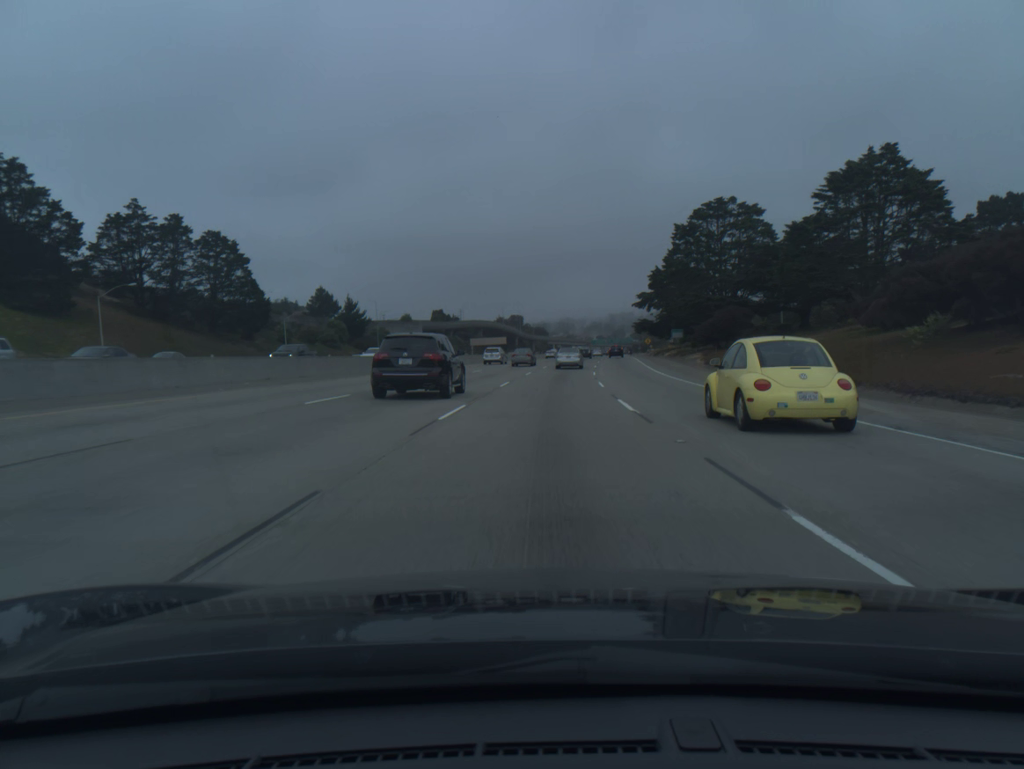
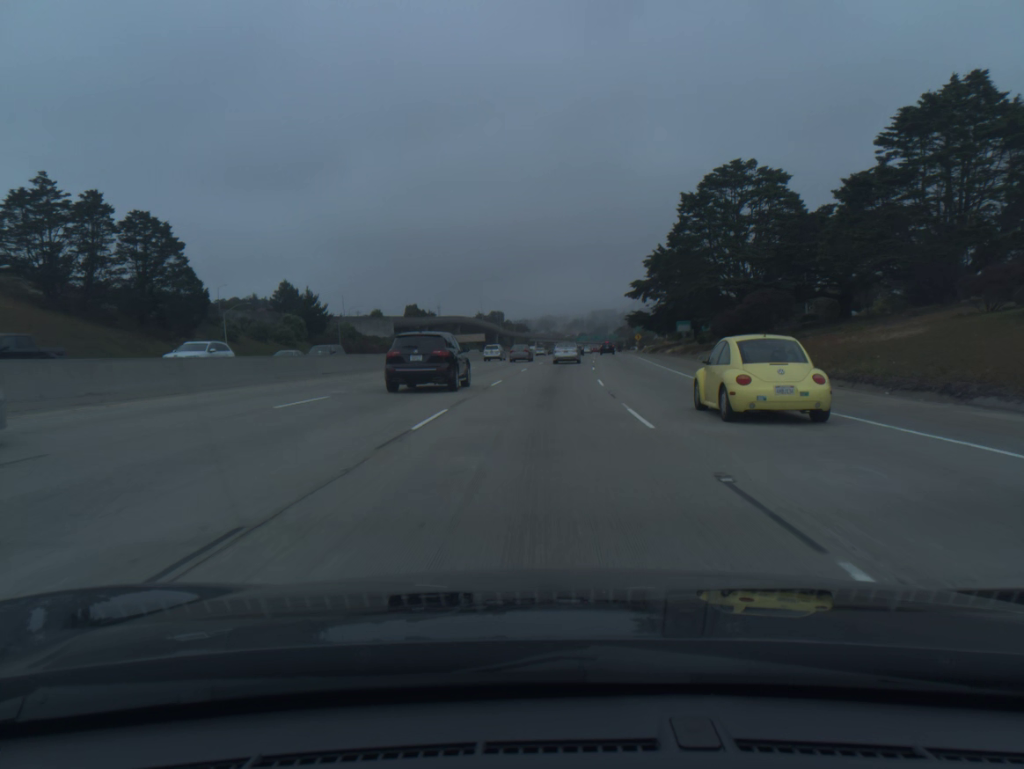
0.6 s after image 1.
(+0.2, +16.2) m; +1°
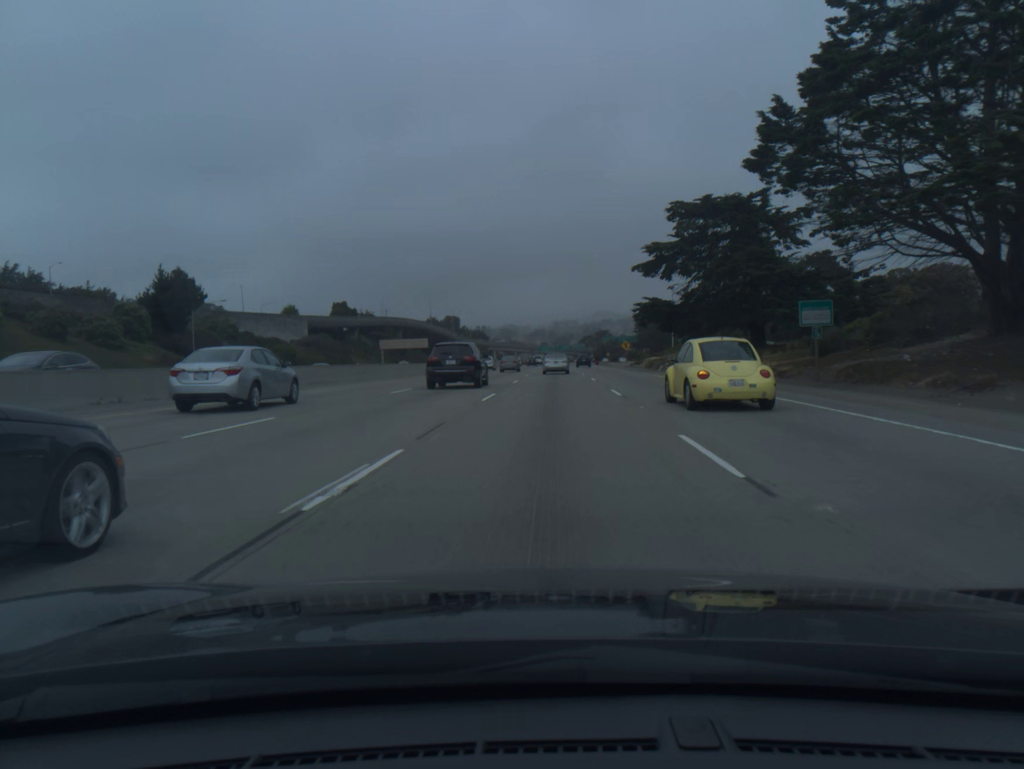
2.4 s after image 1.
(+1.3, +48.3) m; +3°
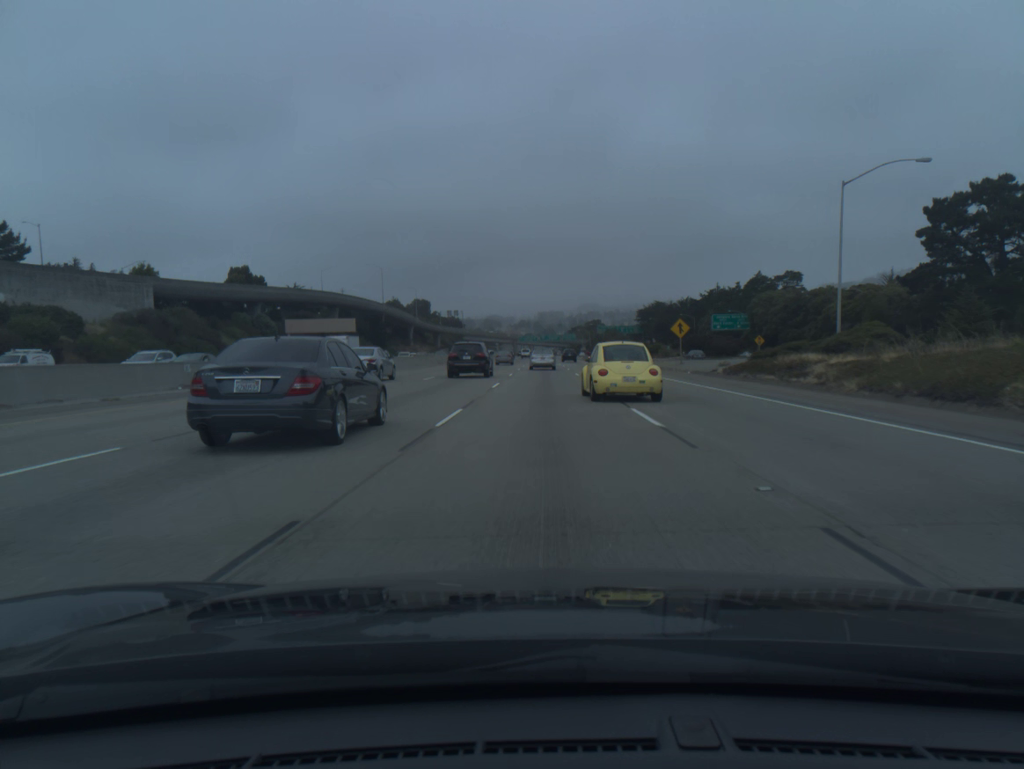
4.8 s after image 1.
(+1.1, +64.4) m; +1°
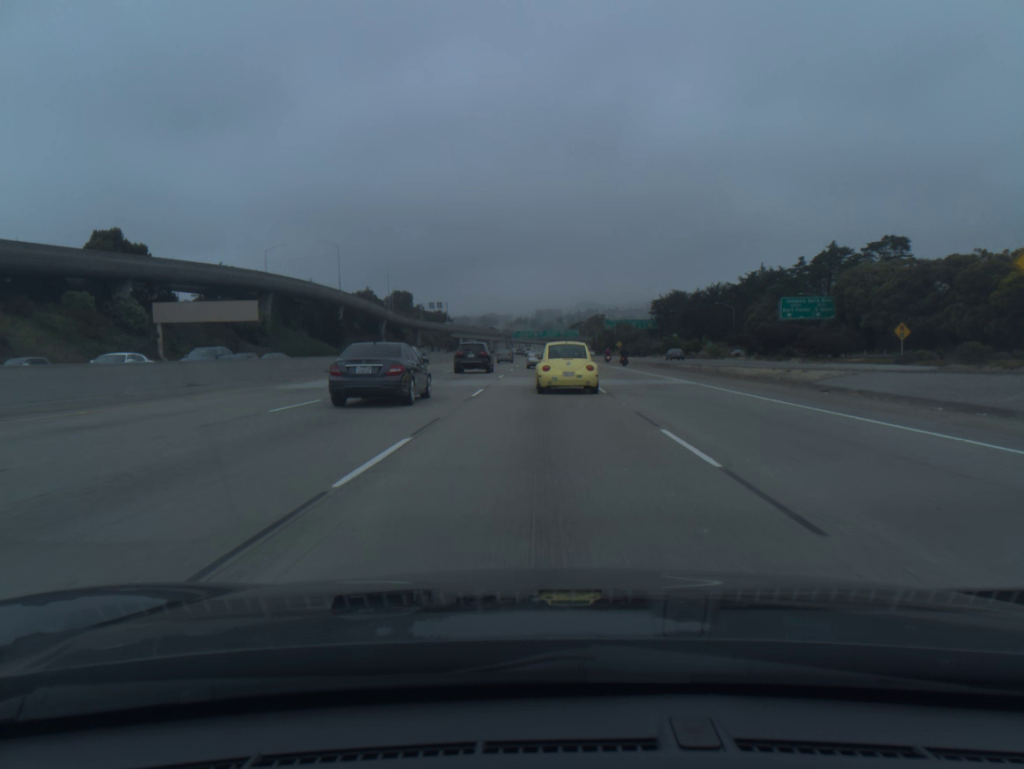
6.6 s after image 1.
(+0.1, +48.6) m; 0°
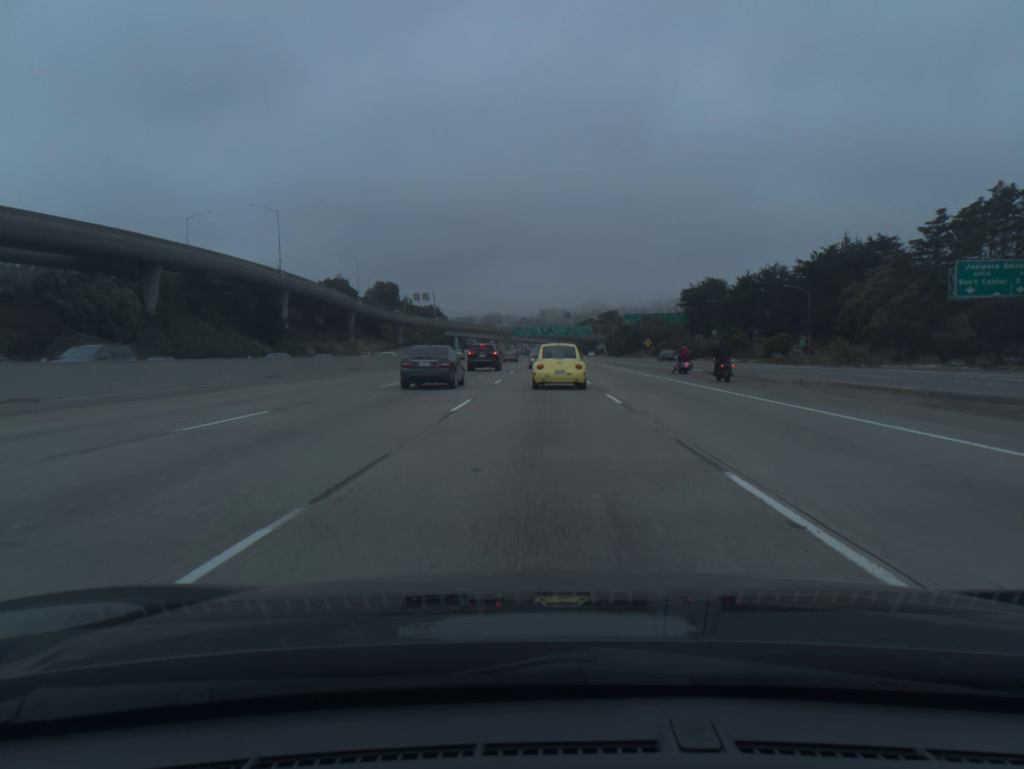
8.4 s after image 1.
(-0.1, +47.9) m; 0°
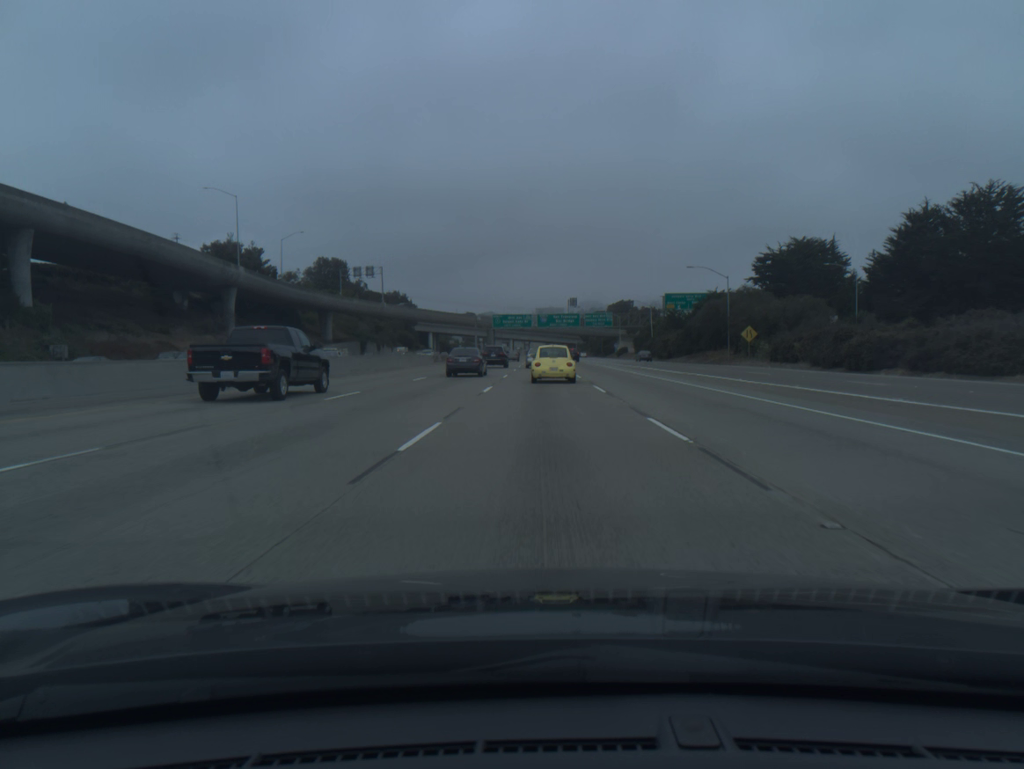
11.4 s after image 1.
(0.0, +78.0) m; 0°
